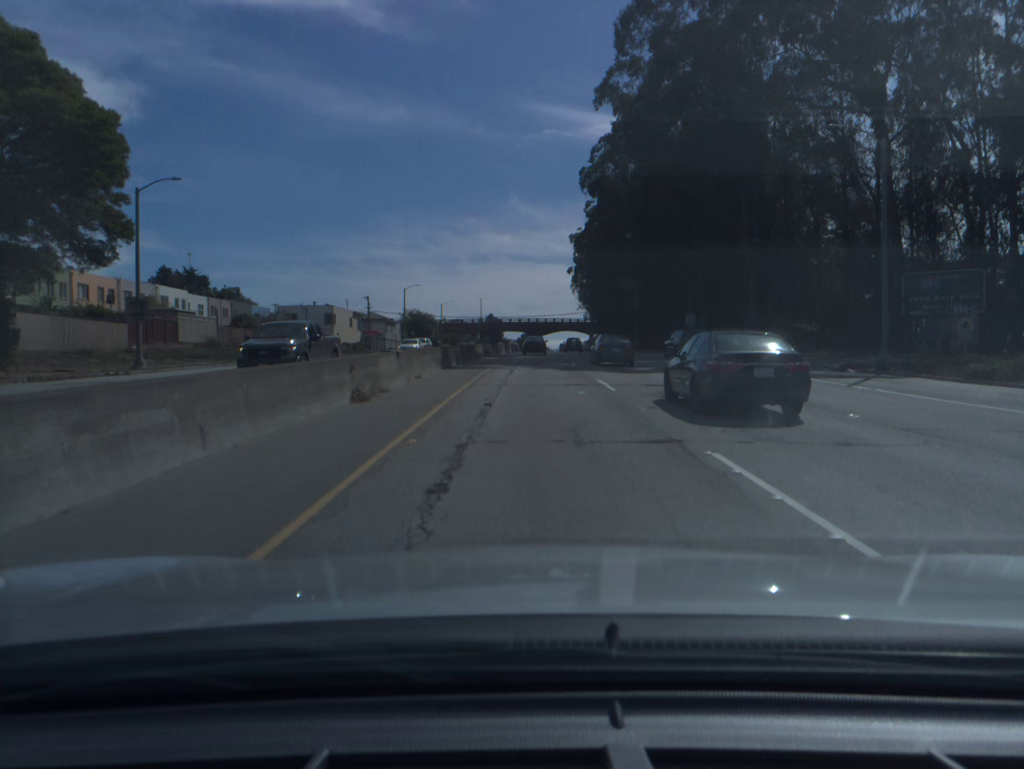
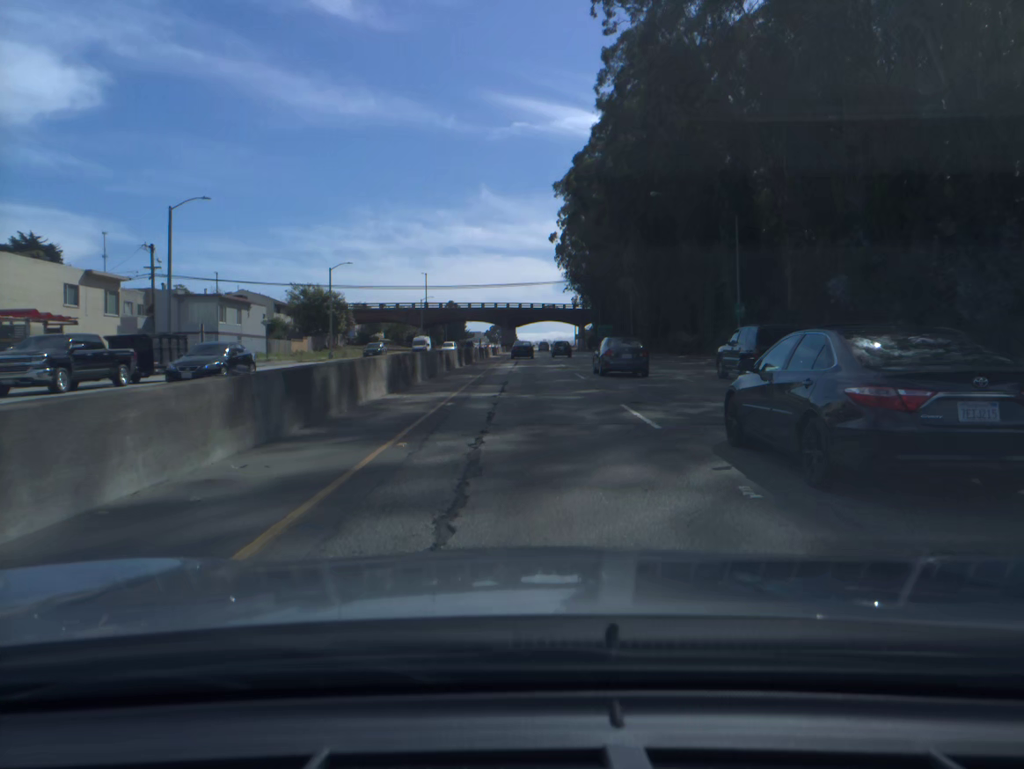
(+1.1, +66.6) m; +2°
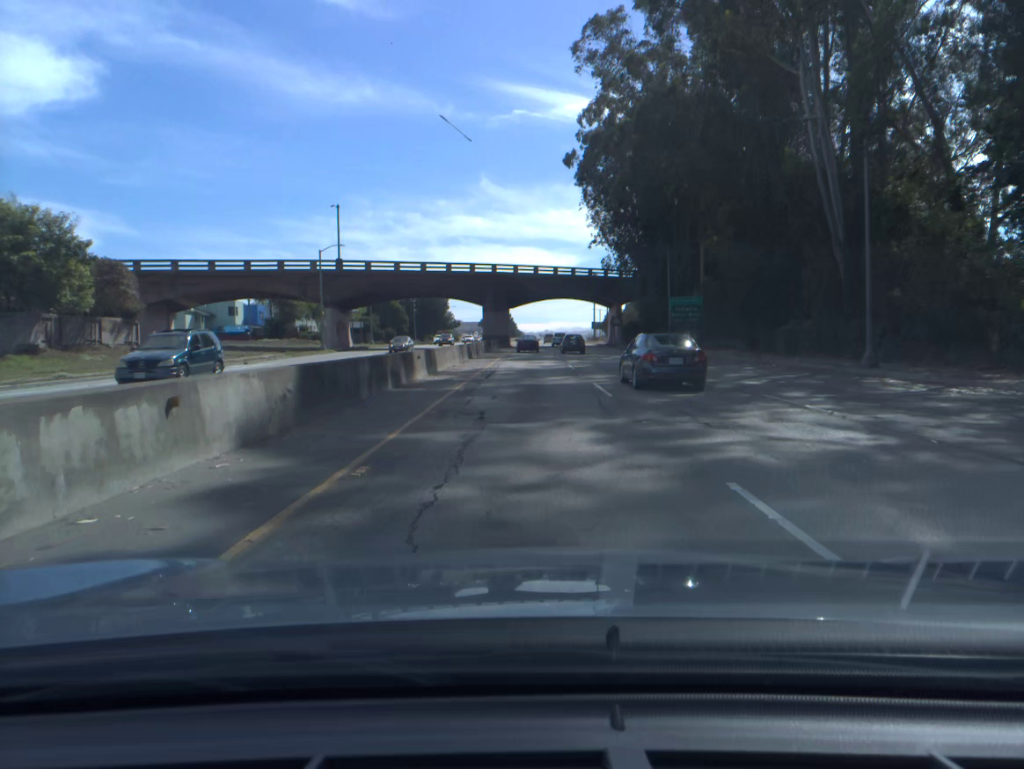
(+0.1, +68.5) m; 0°
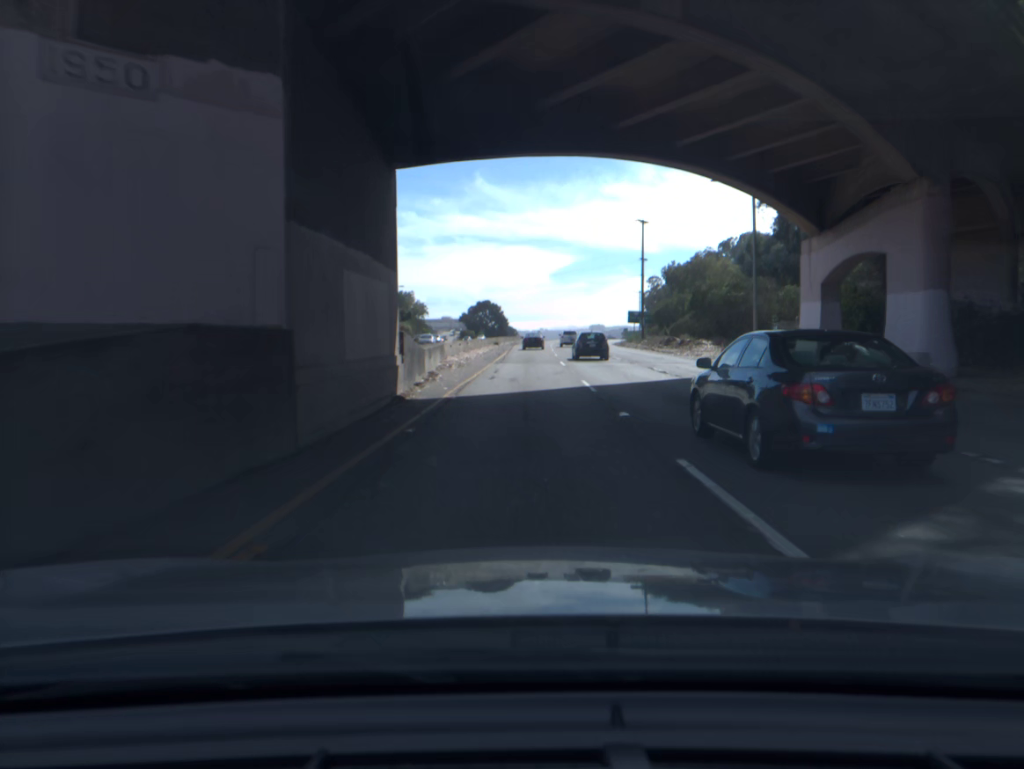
(+0.1, +87.3) m; 0°
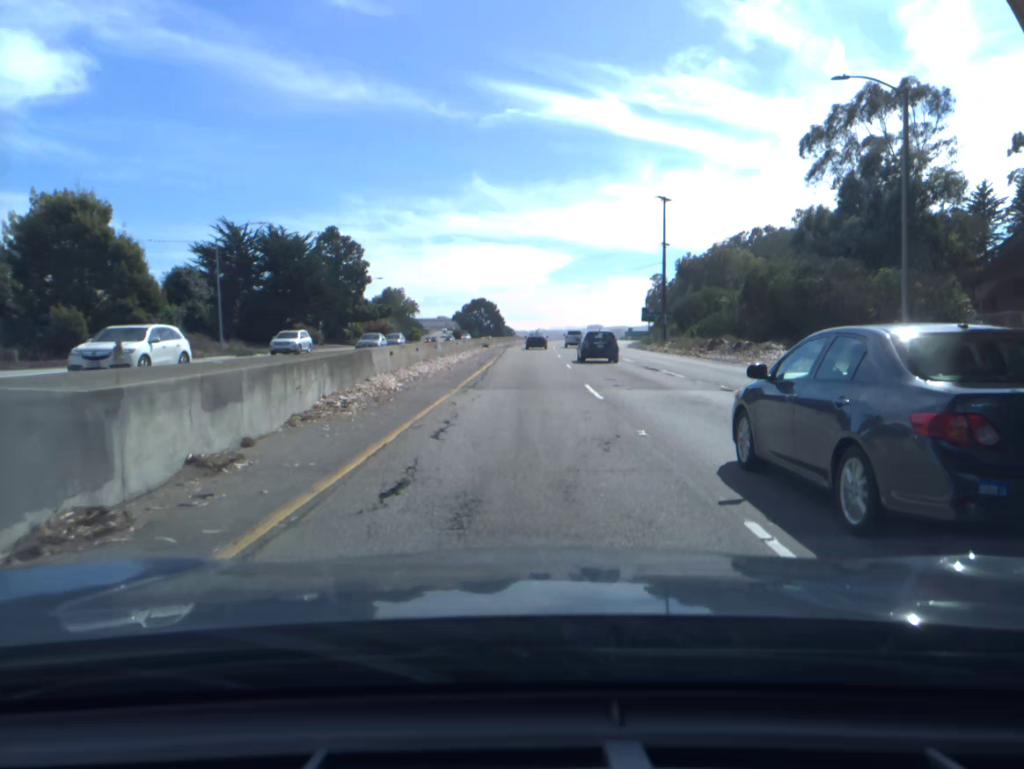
(0.0, +17.6) m; 0°
